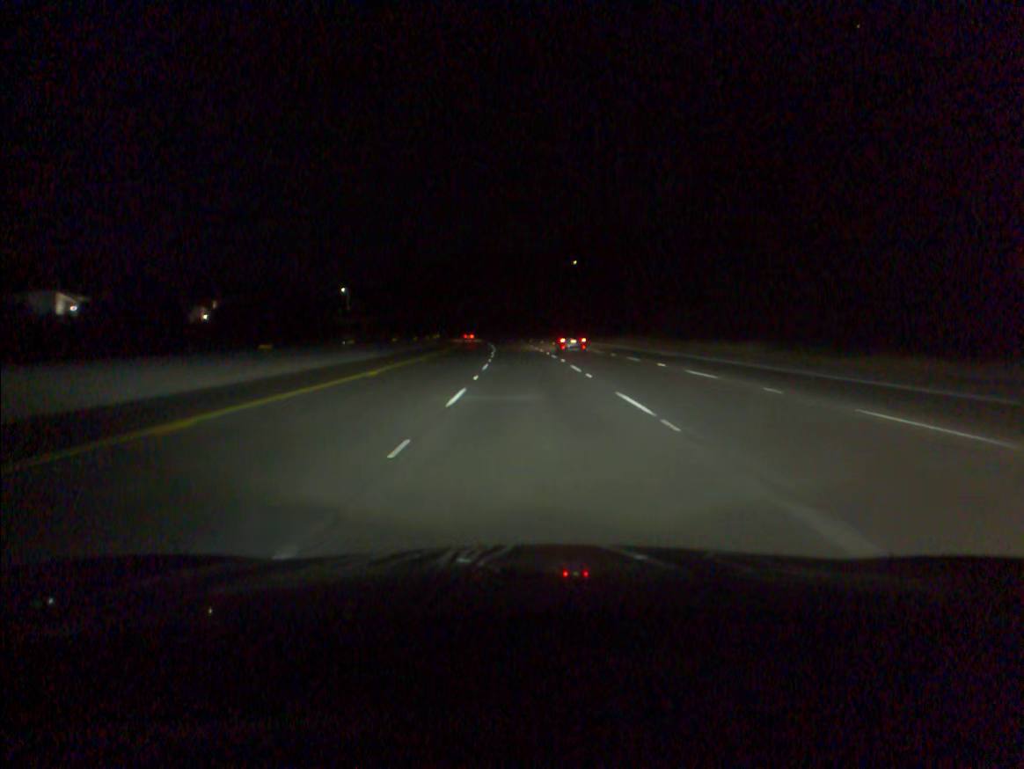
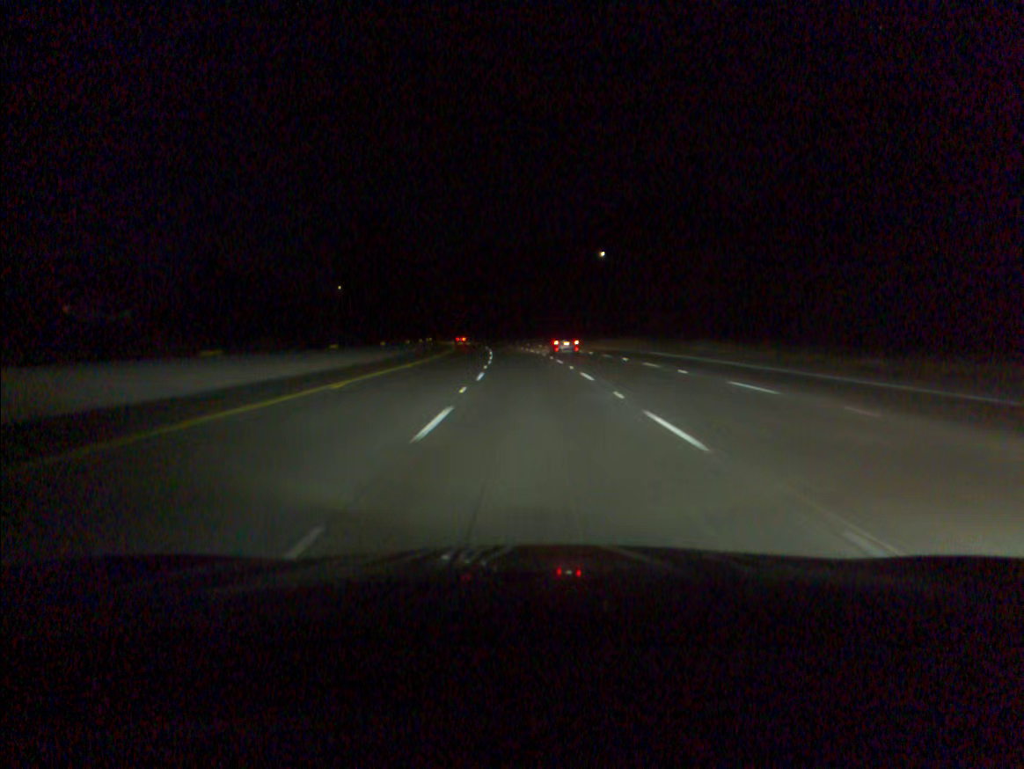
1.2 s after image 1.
(-0.4, +33.8) m; -1°
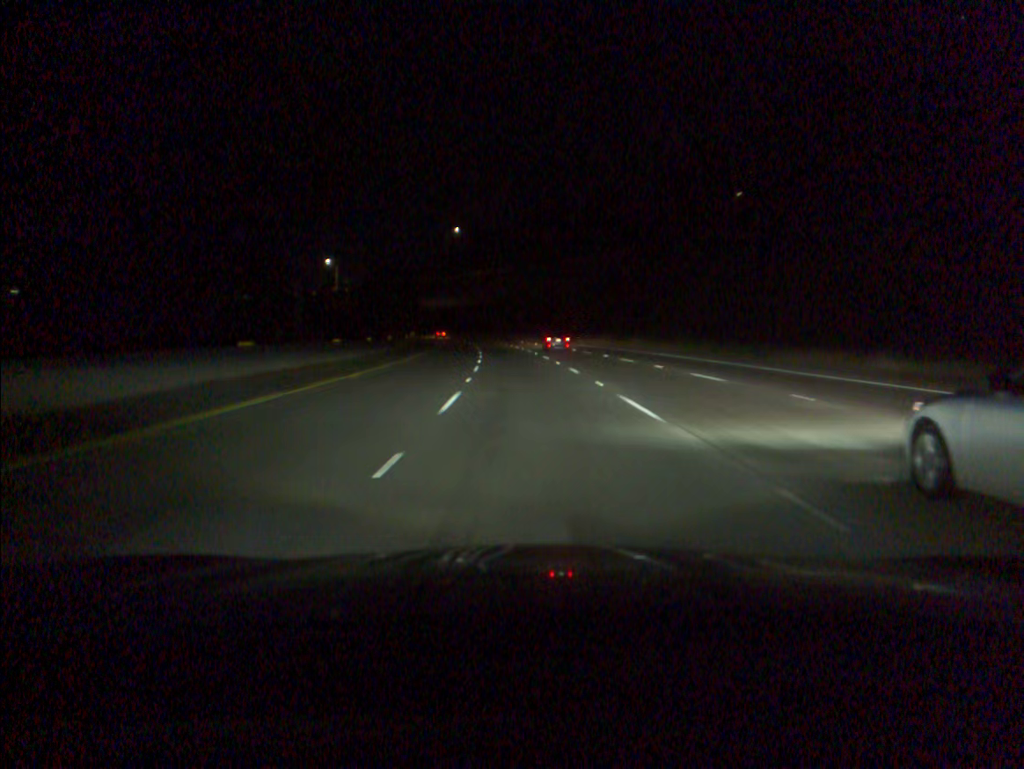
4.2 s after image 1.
(-2.9, +84.3) m; -4°
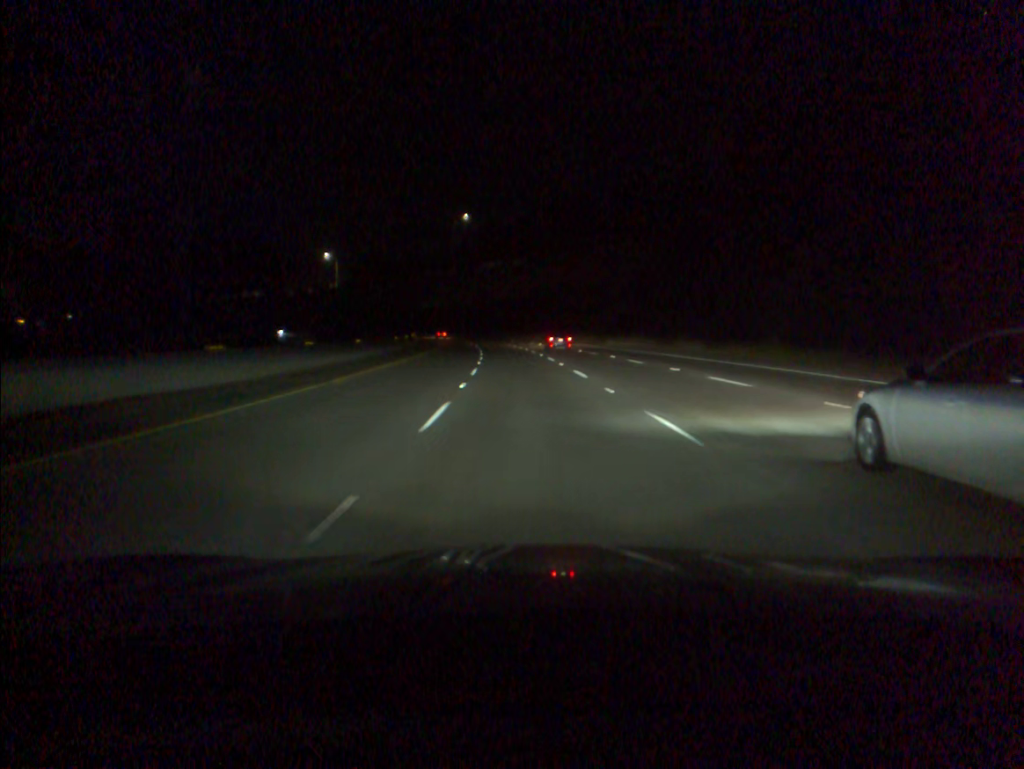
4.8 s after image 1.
(-0.2, +16.8) m; -1°
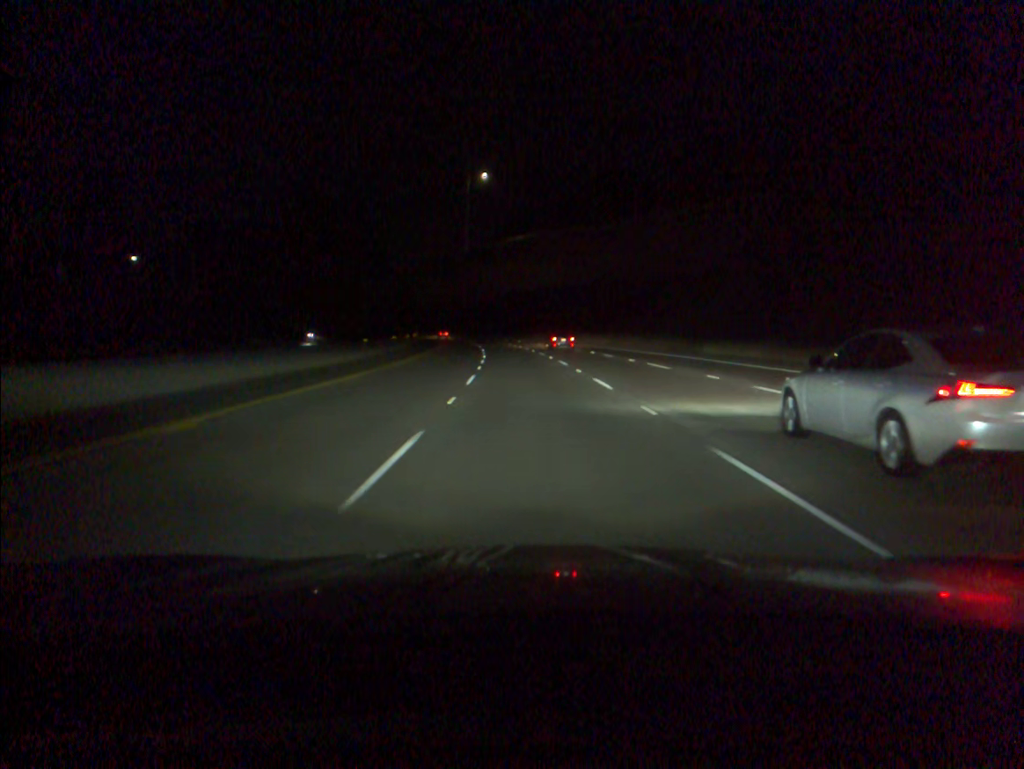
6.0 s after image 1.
(-0.8, +33.6) m; -3°
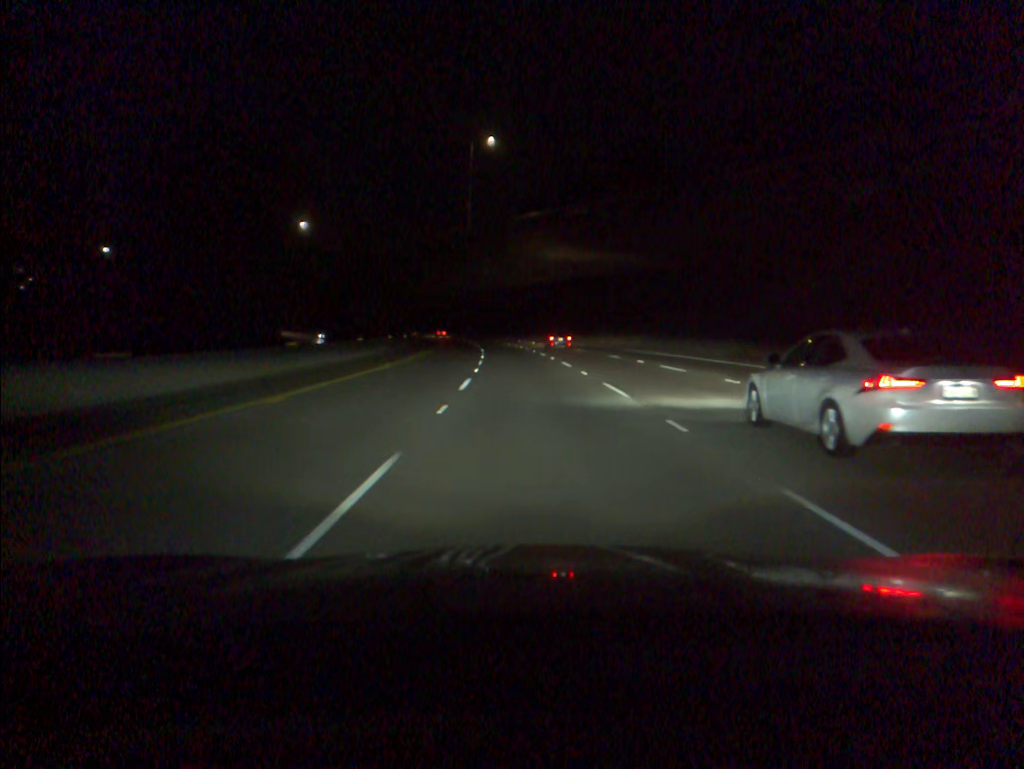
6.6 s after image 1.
(-0.2, +16.8) m; -1°
